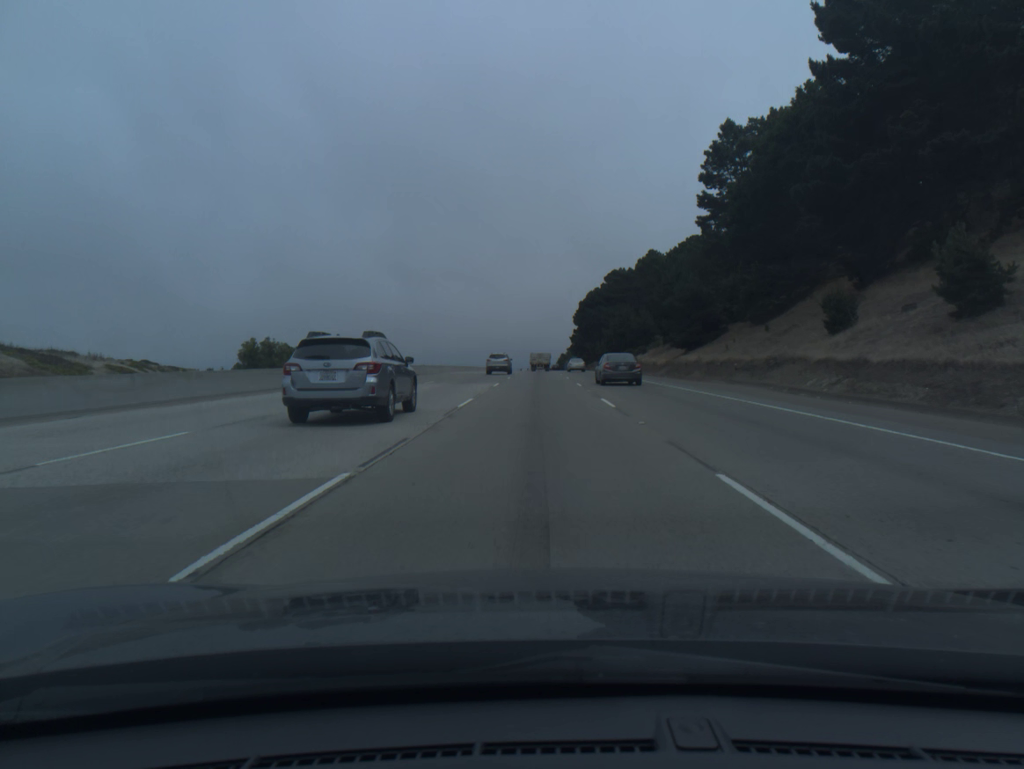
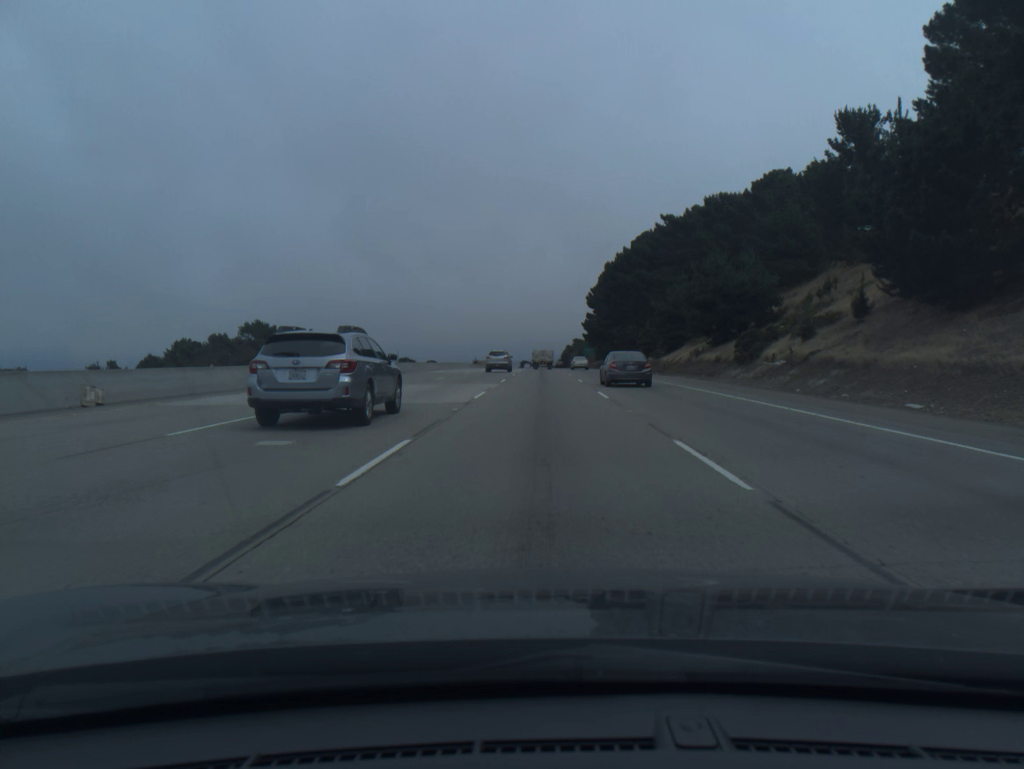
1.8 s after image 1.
(-0.2, +55.8) m; 0°
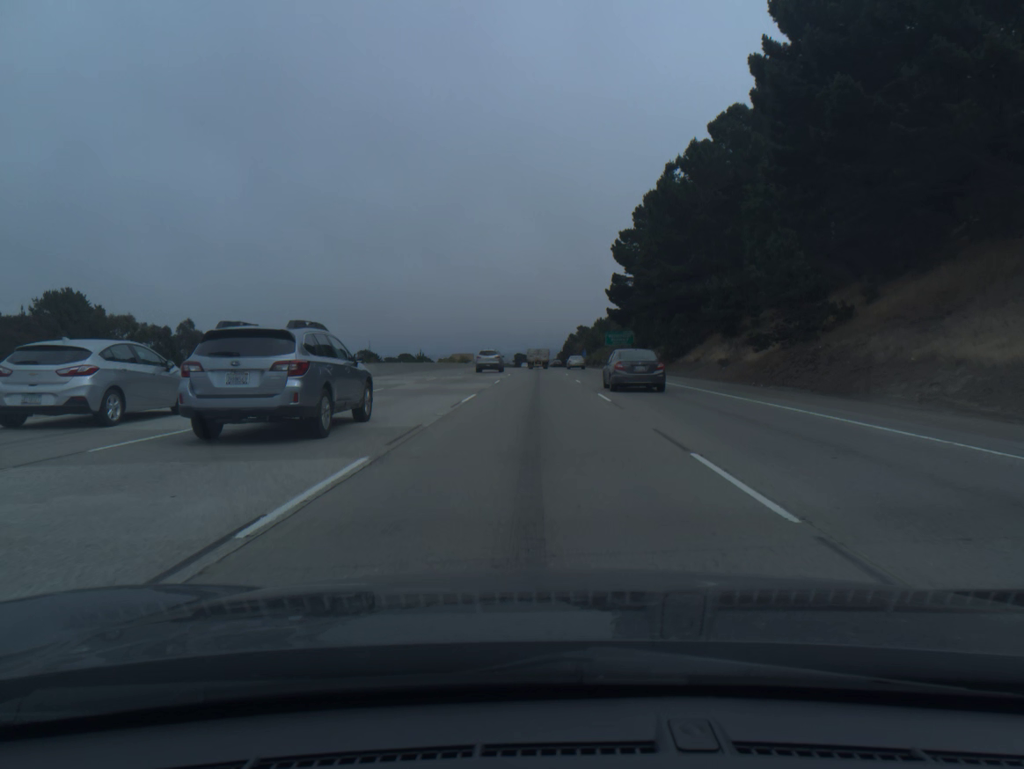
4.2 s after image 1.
(+0.3, +75.1) m; 0°
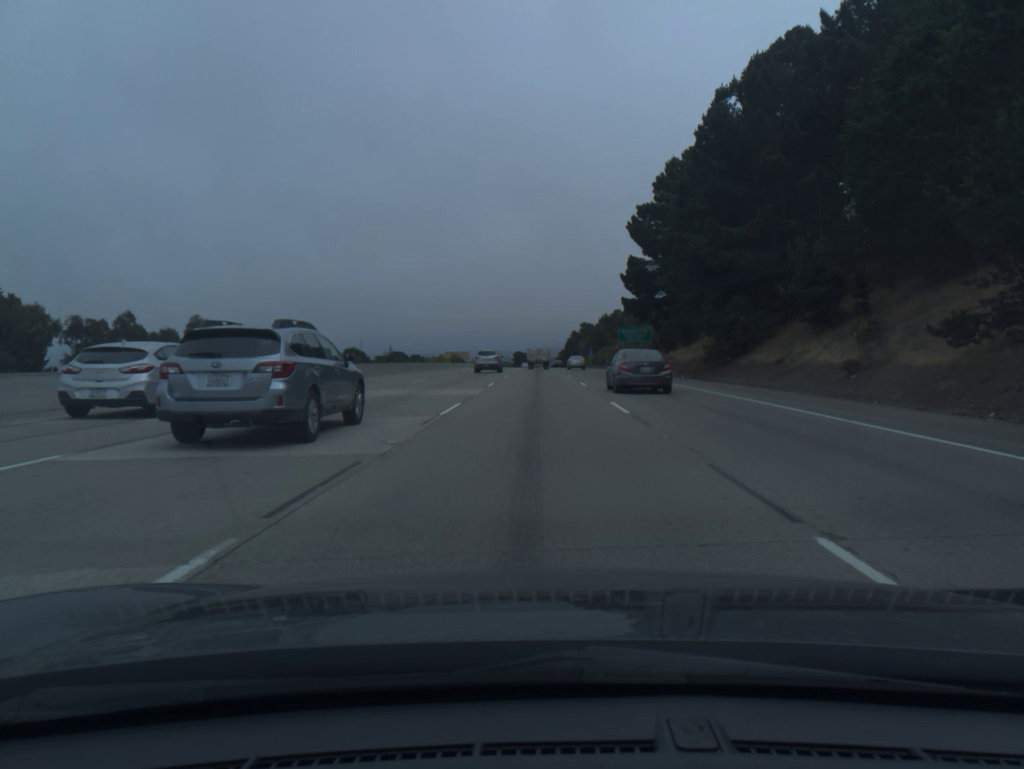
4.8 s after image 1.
(0.0, +18.8) m; 0°
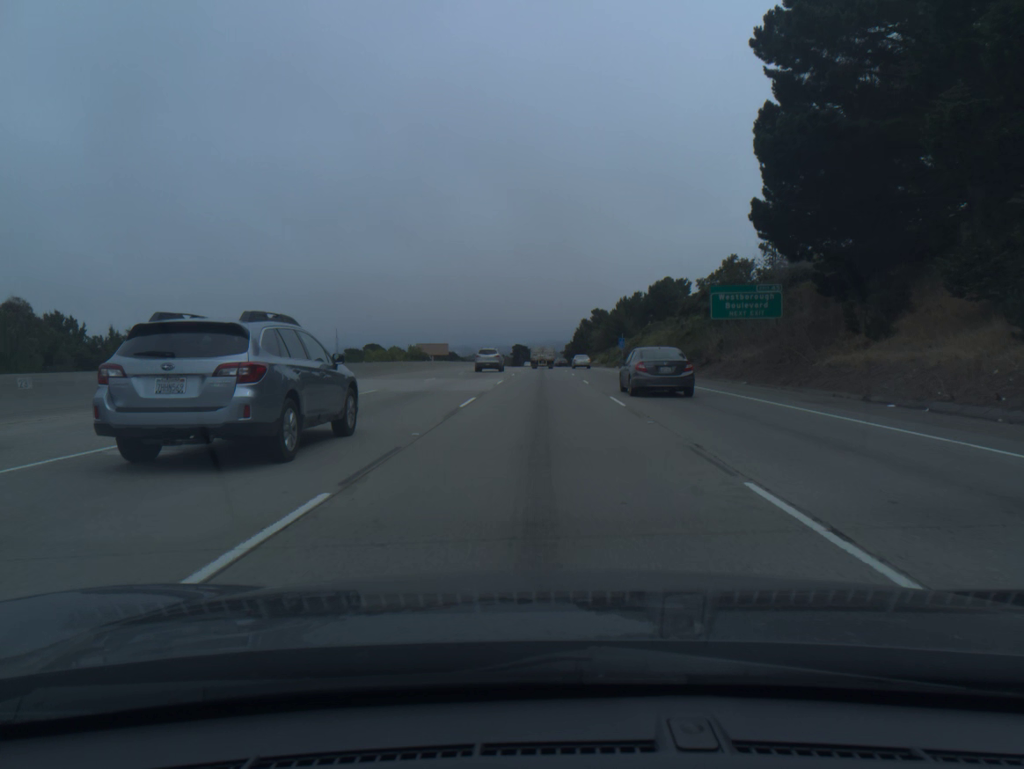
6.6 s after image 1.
(-0.1, +56.4) m; 0°
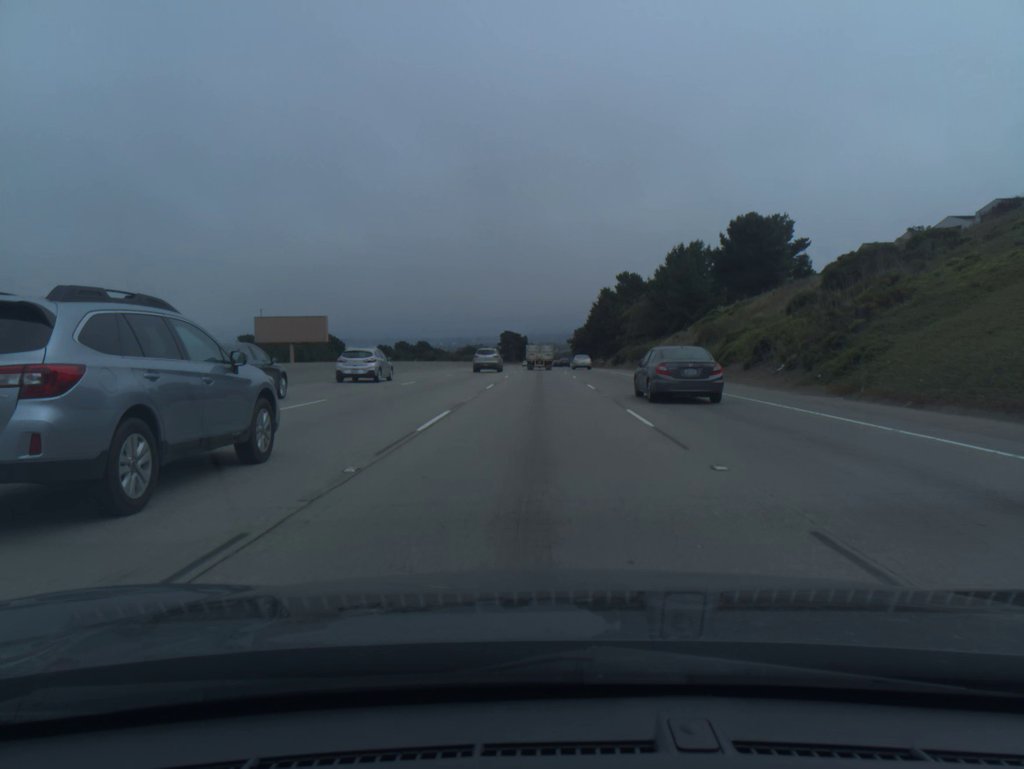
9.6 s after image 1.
(+0.3, +93.3) m; 0°
